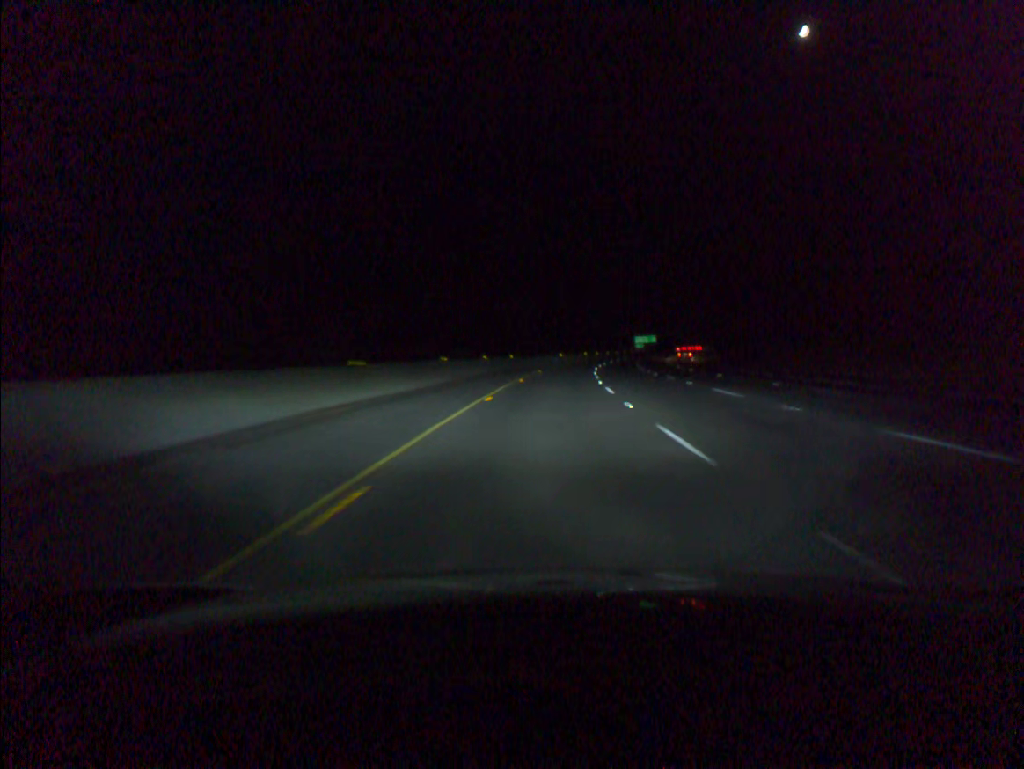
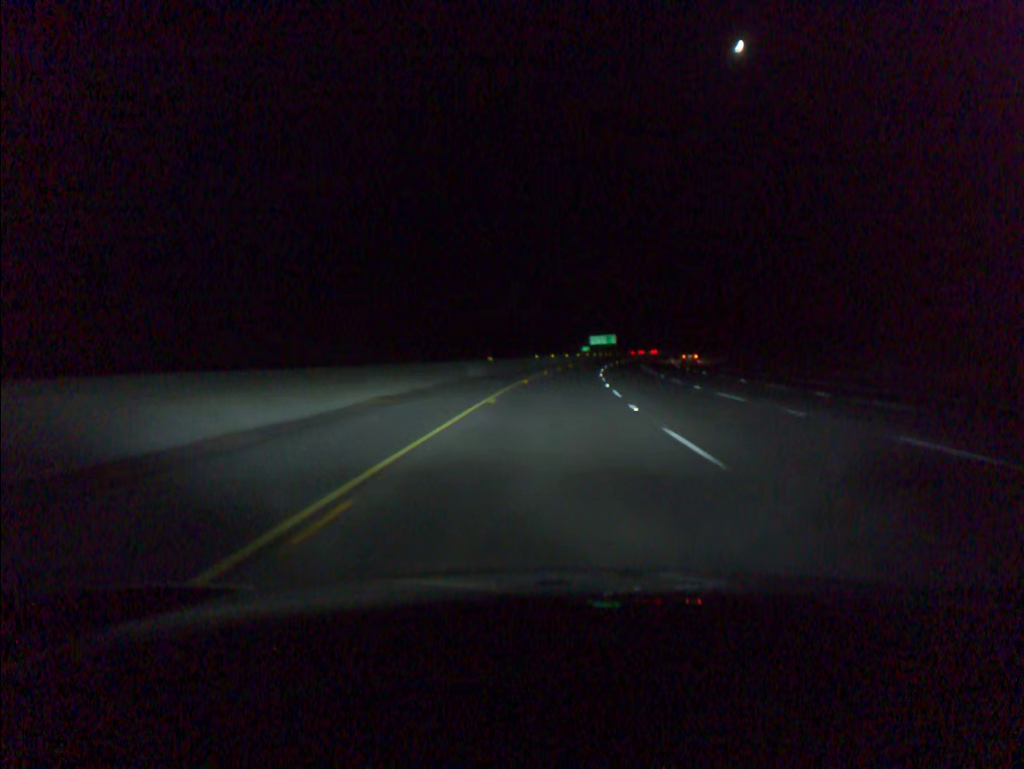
(+2.2, +58.6) m; +4°
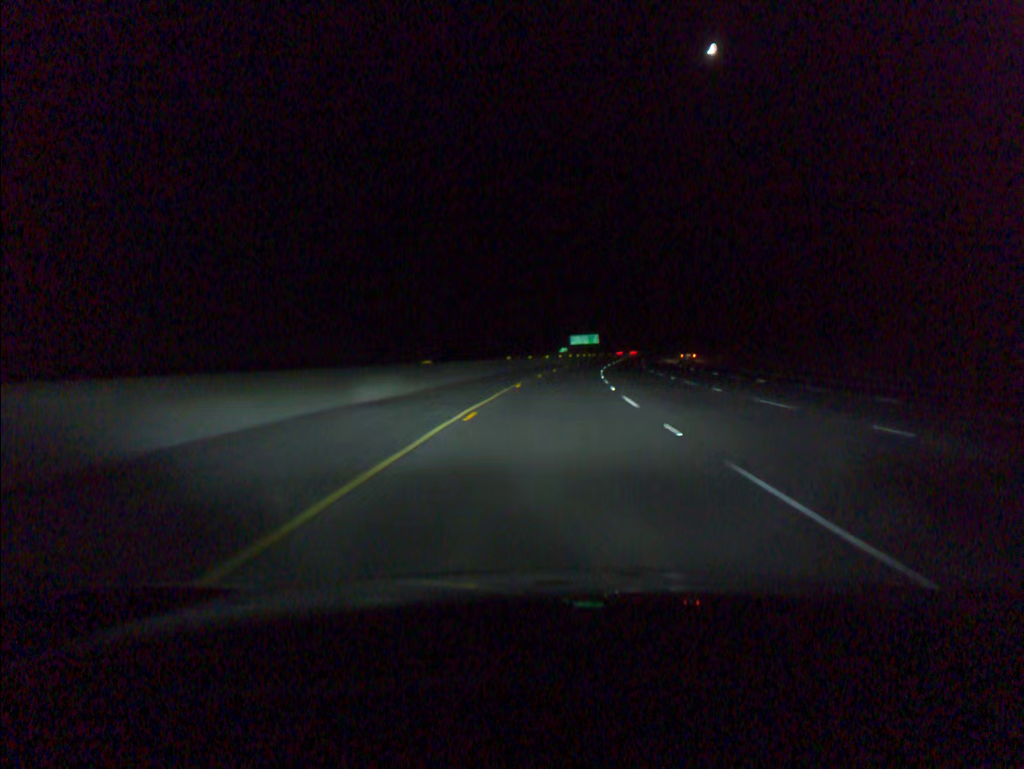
(+0.3, +19.6) m; +2°
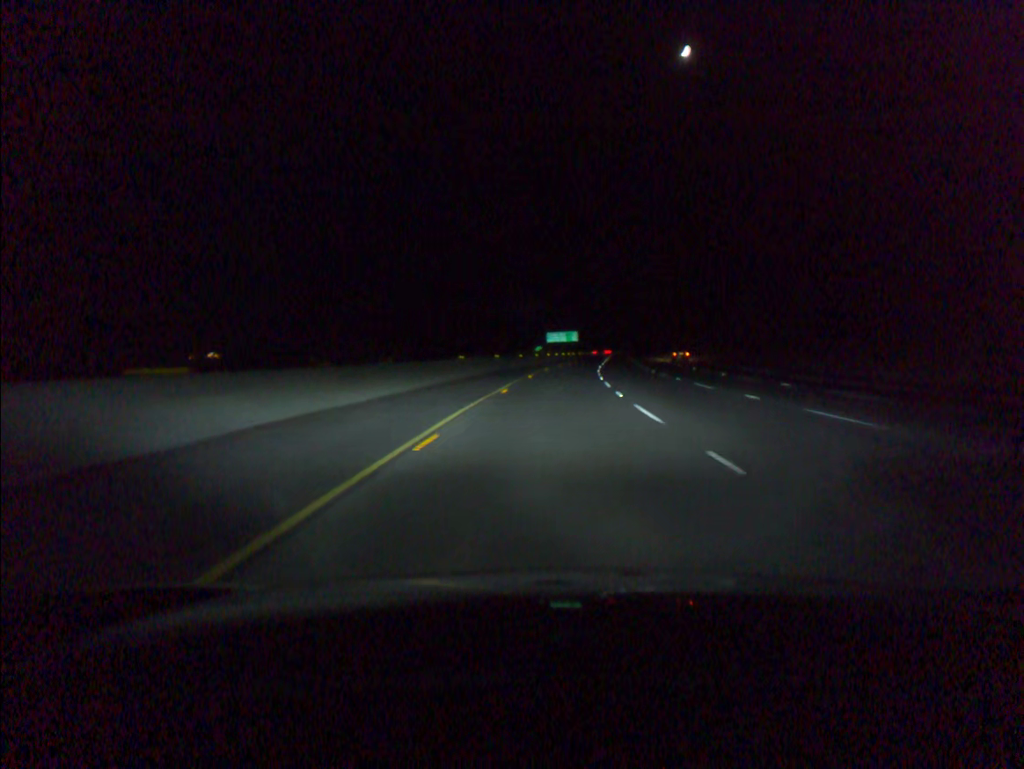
(+0.3, +19.6) m; +2°
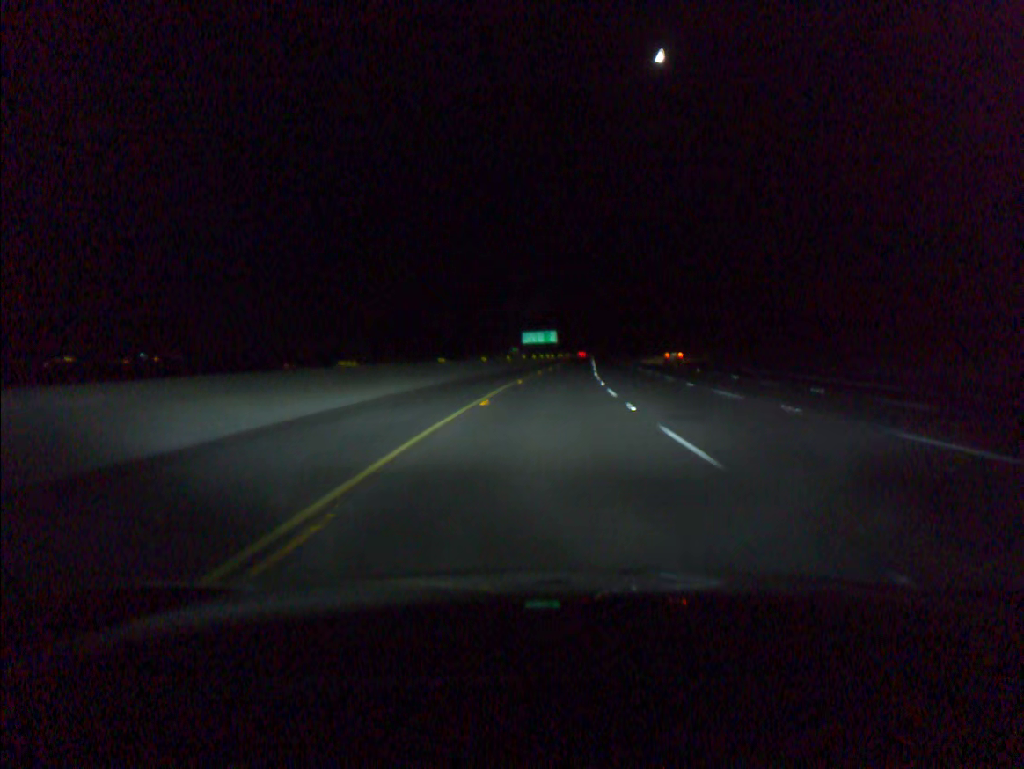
(+0.3, +19.6) m; +2°
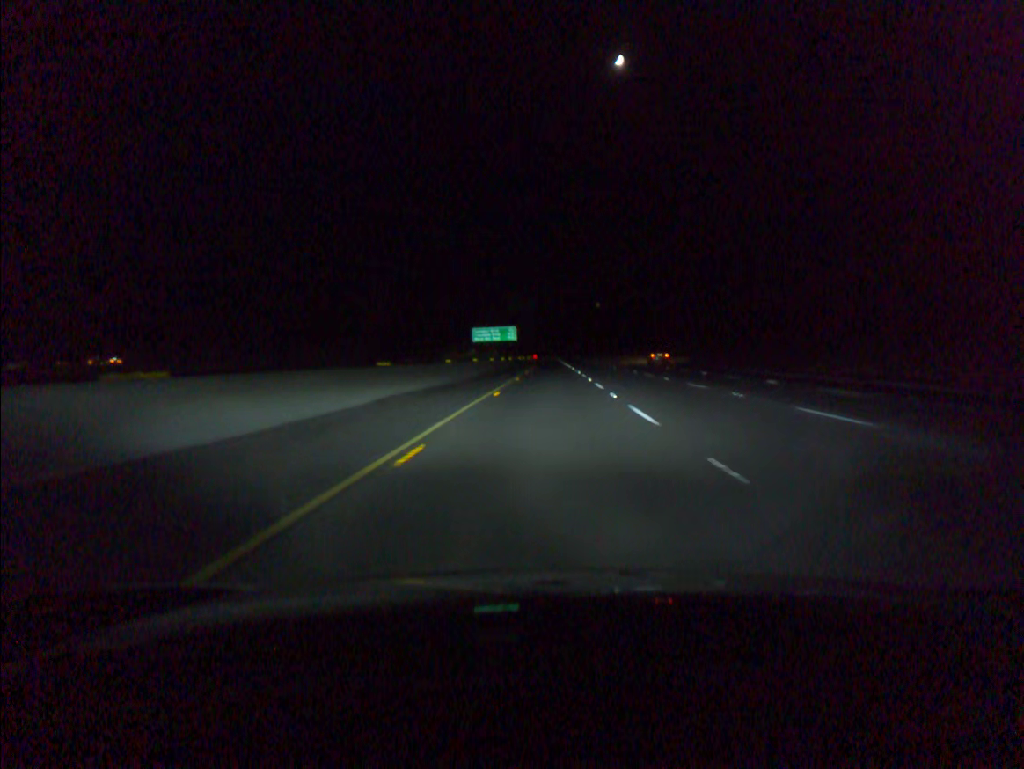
(+1.1, +39.2) m; +3°
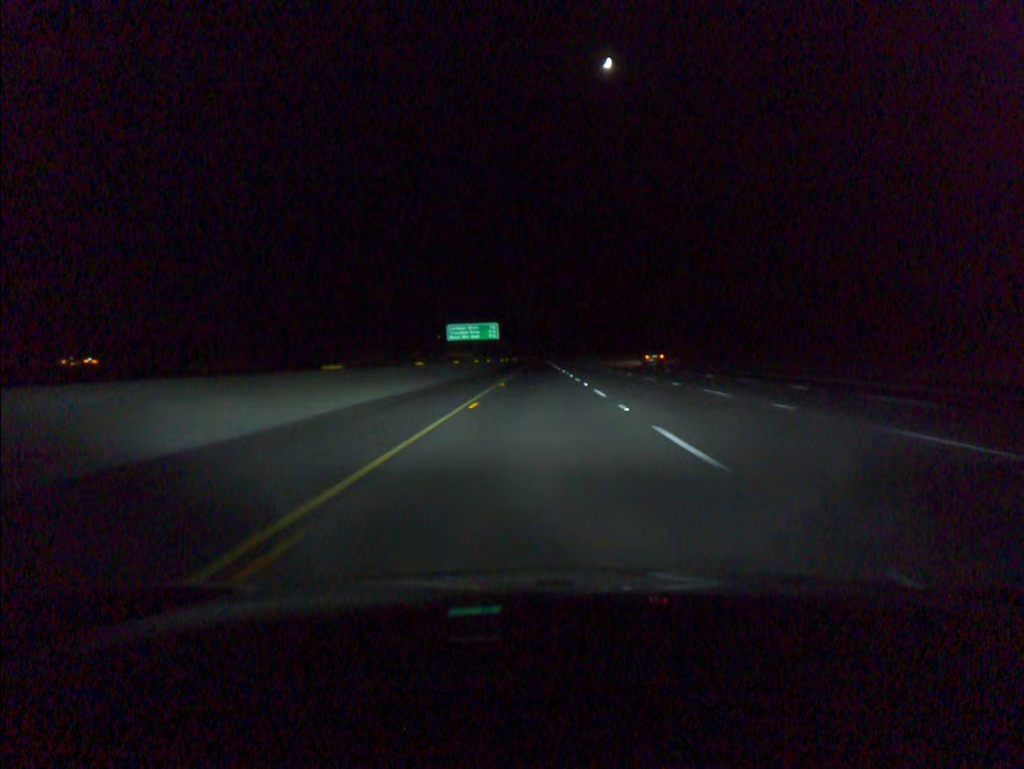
(+0.2, +19.6) m; +1°
